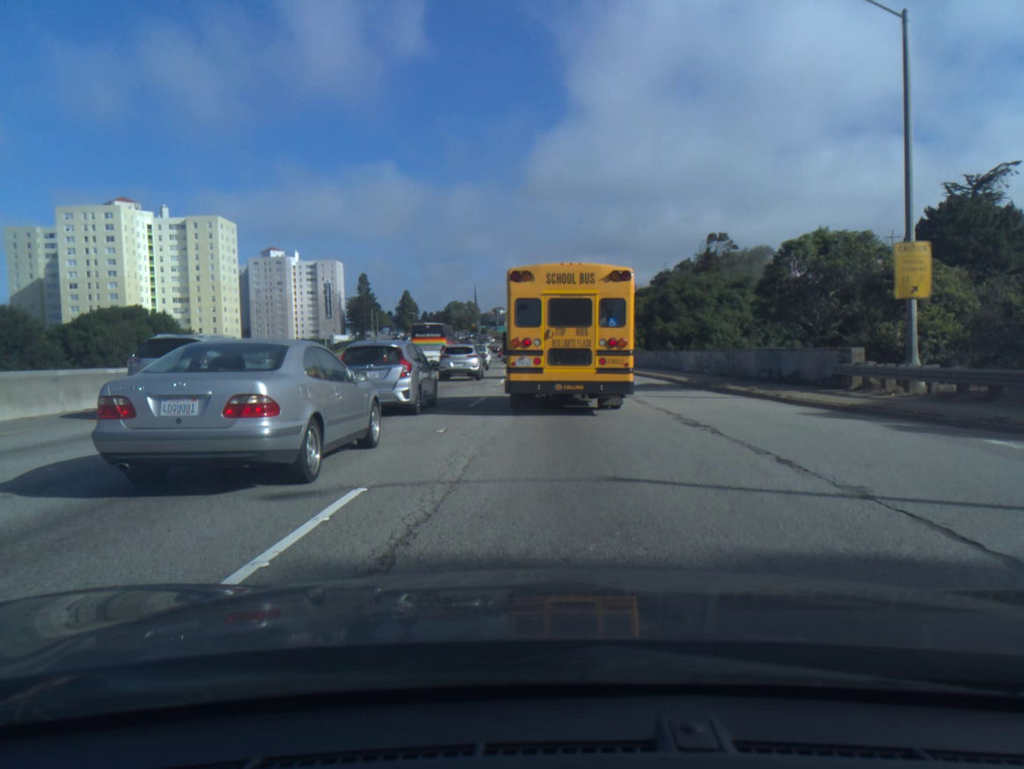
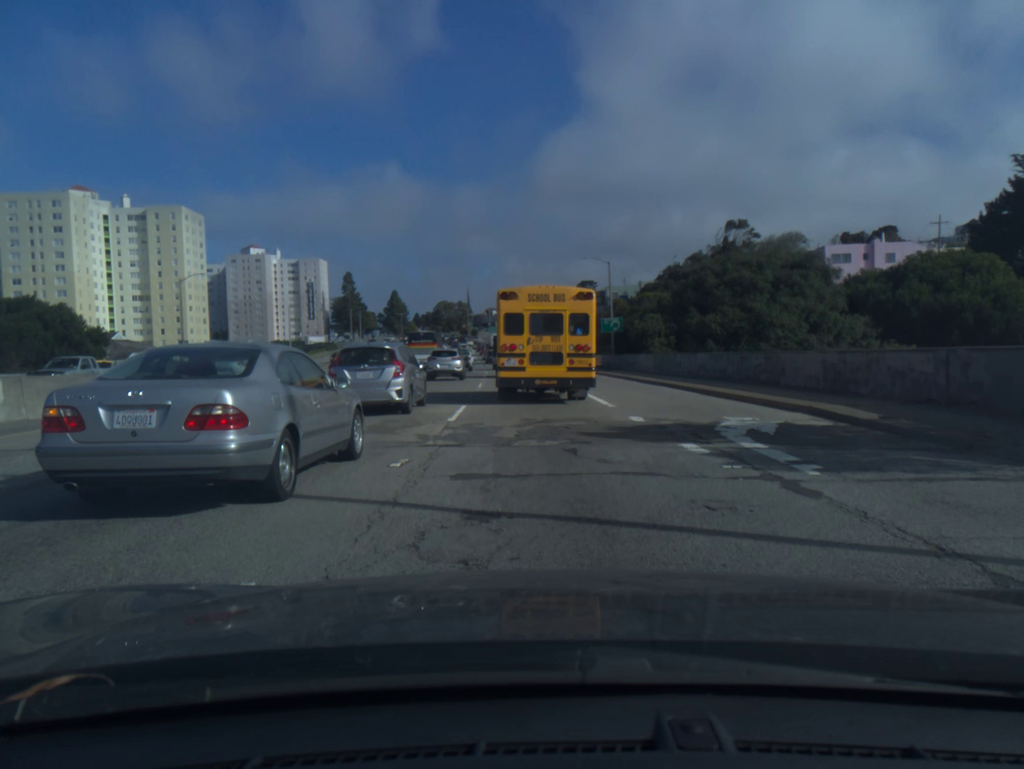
(0.0, +17.9) m; +1°
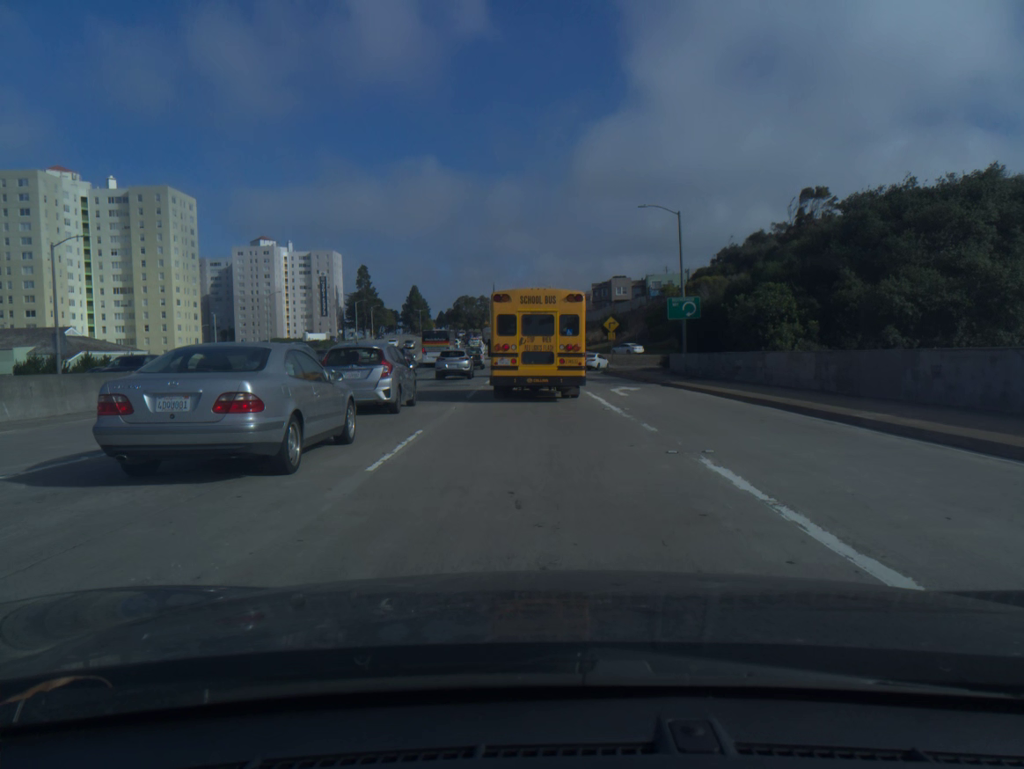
(-0.4, +22.4) m; -2°
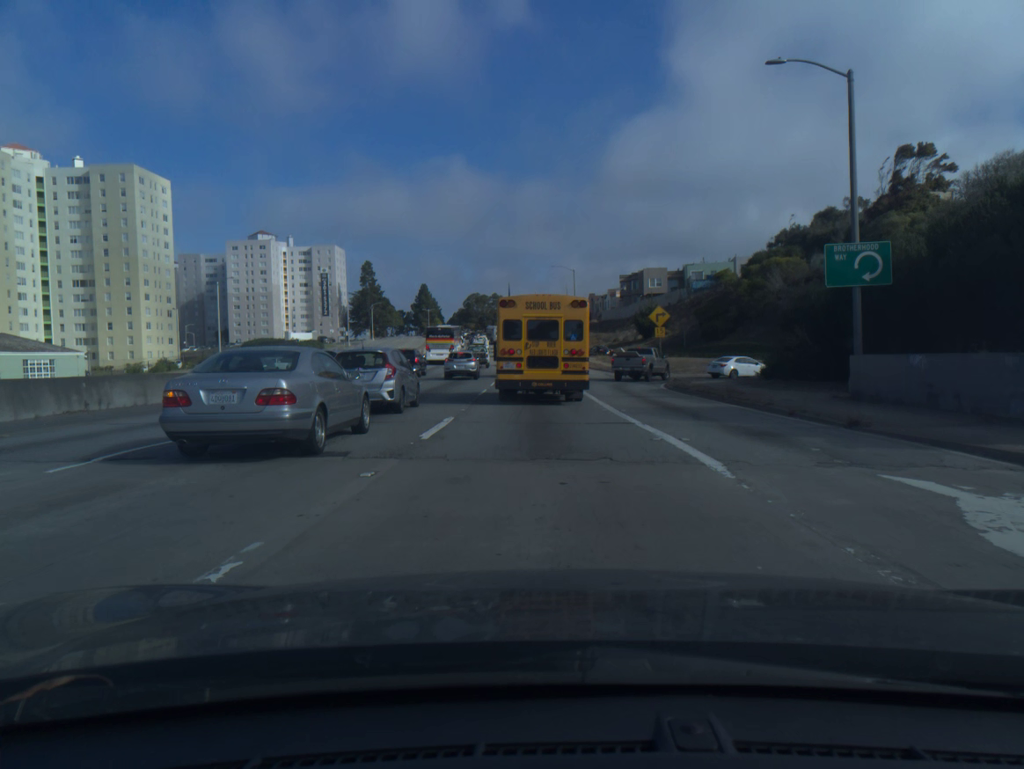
(-0.3, +22.4) m; -1°
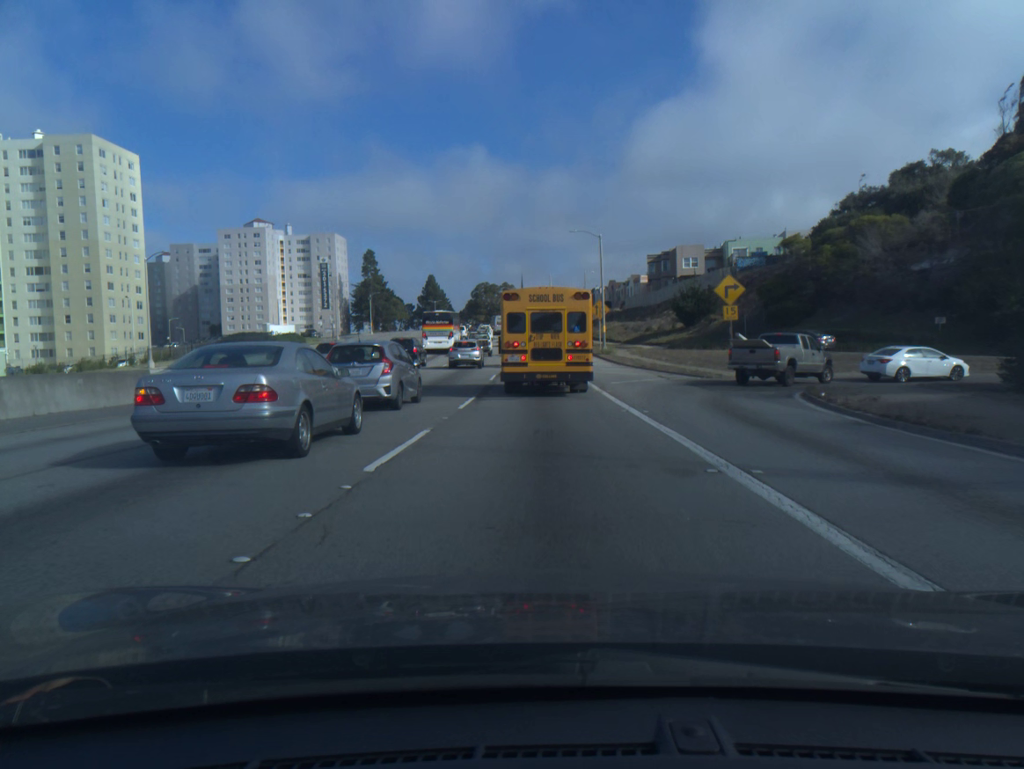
(-0.2, +18.5) m; -1°
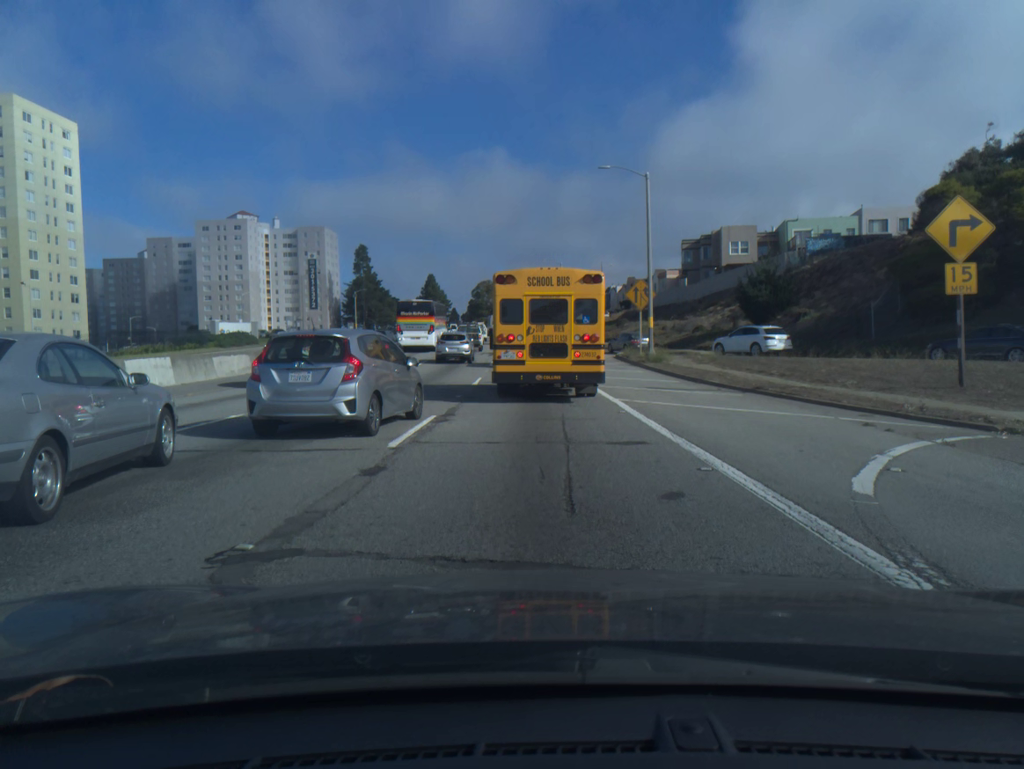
(0.0, +22.4) m; 0°
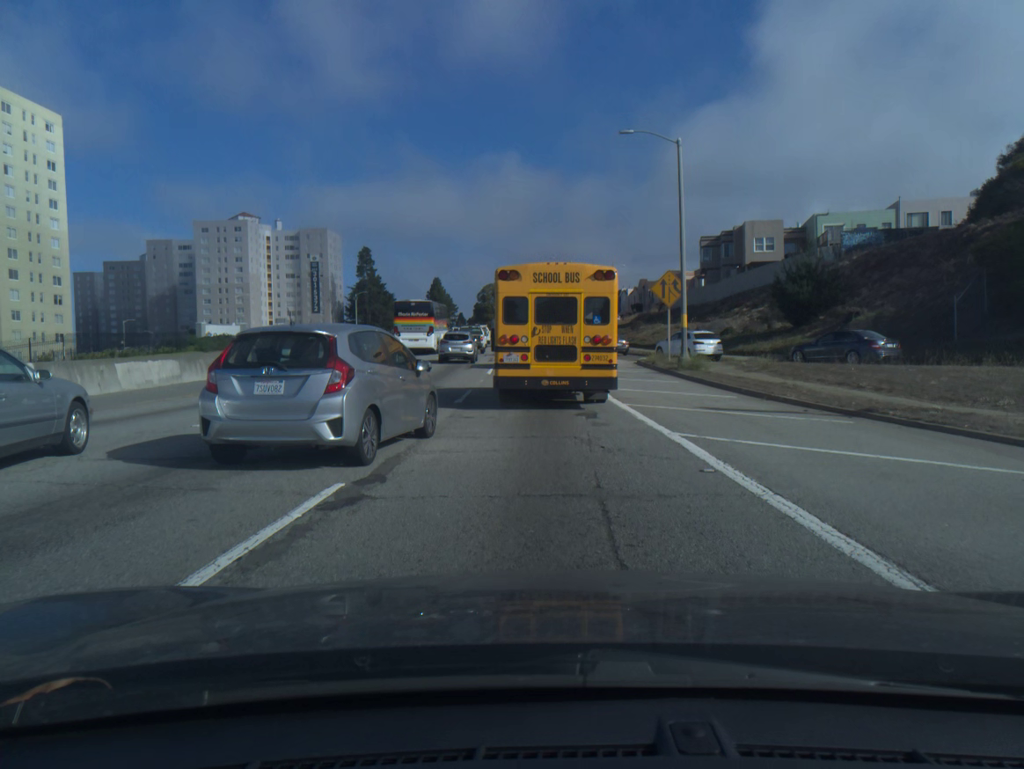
(0.0, +7.0) m; -1°
